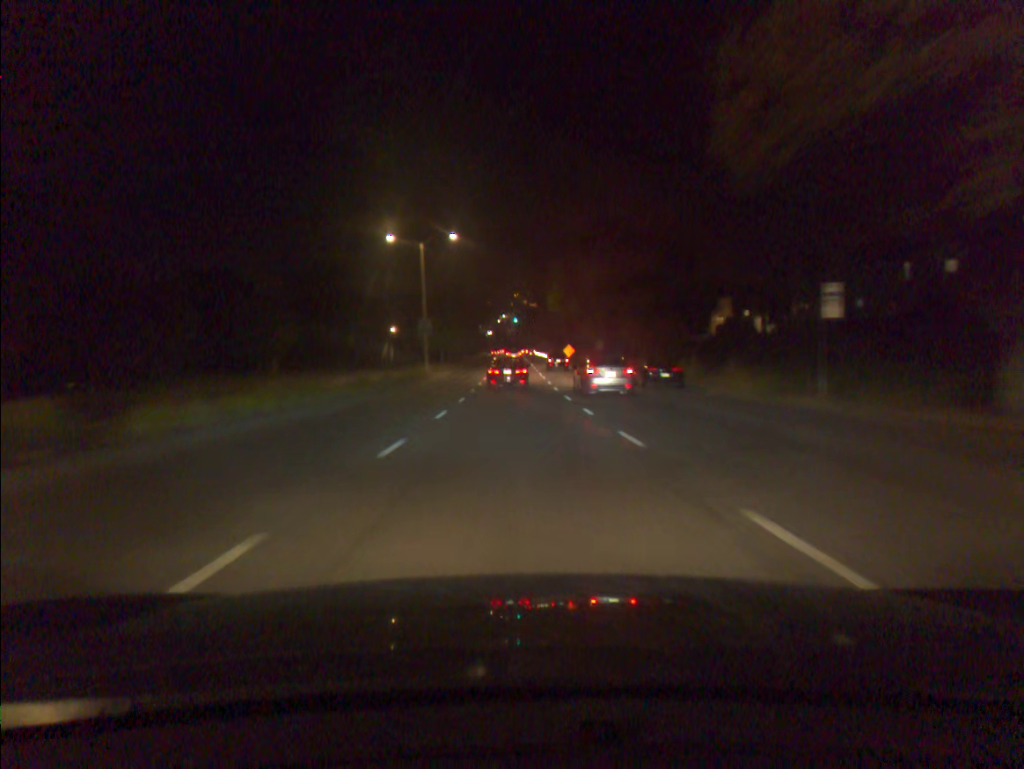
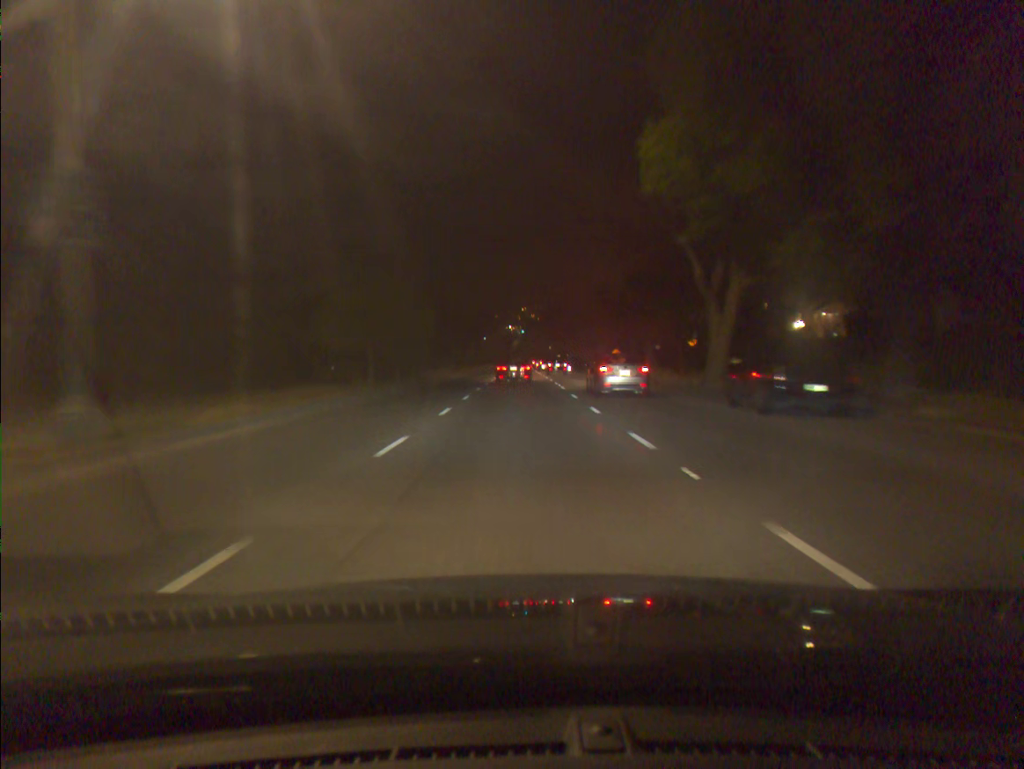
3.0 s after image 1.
(-0.3, +44.0) m; -1°
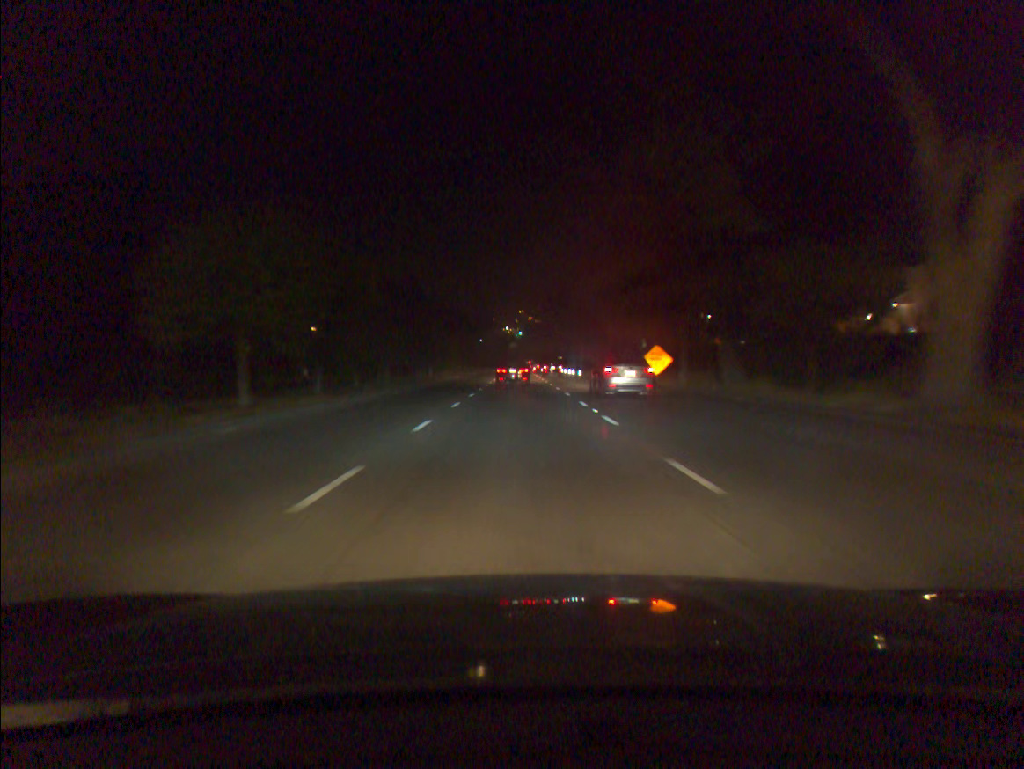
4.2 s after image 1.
(0.0, +18.3) m; 0°
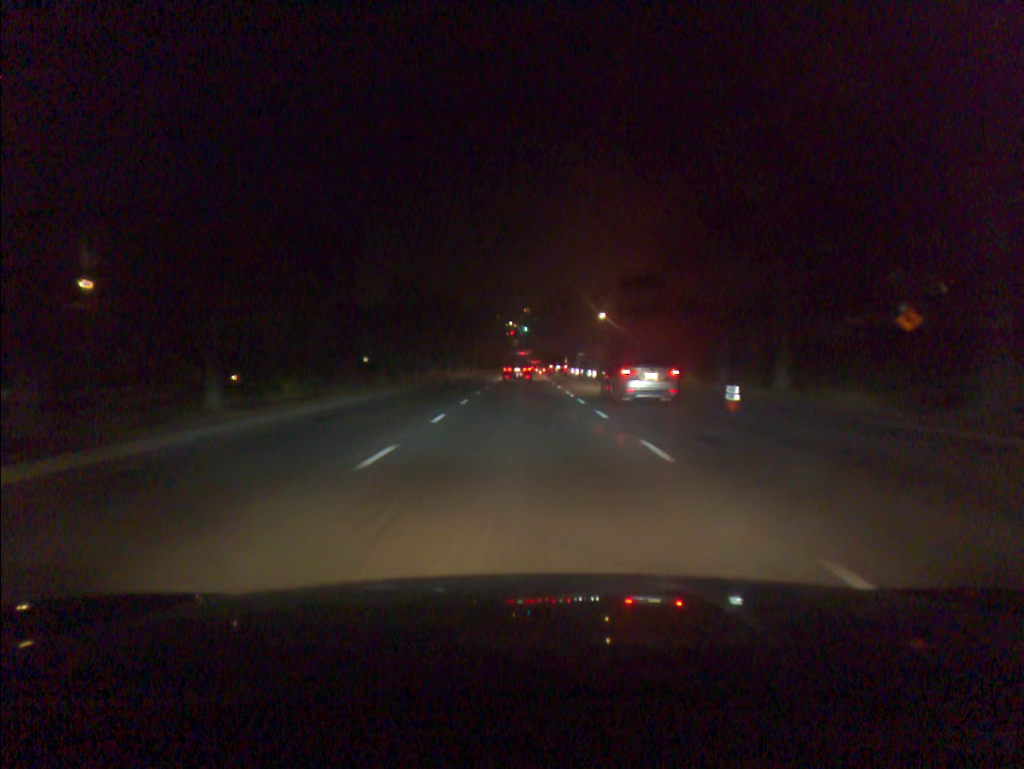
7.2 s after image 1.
(-0.1, +48.5) m; 0°
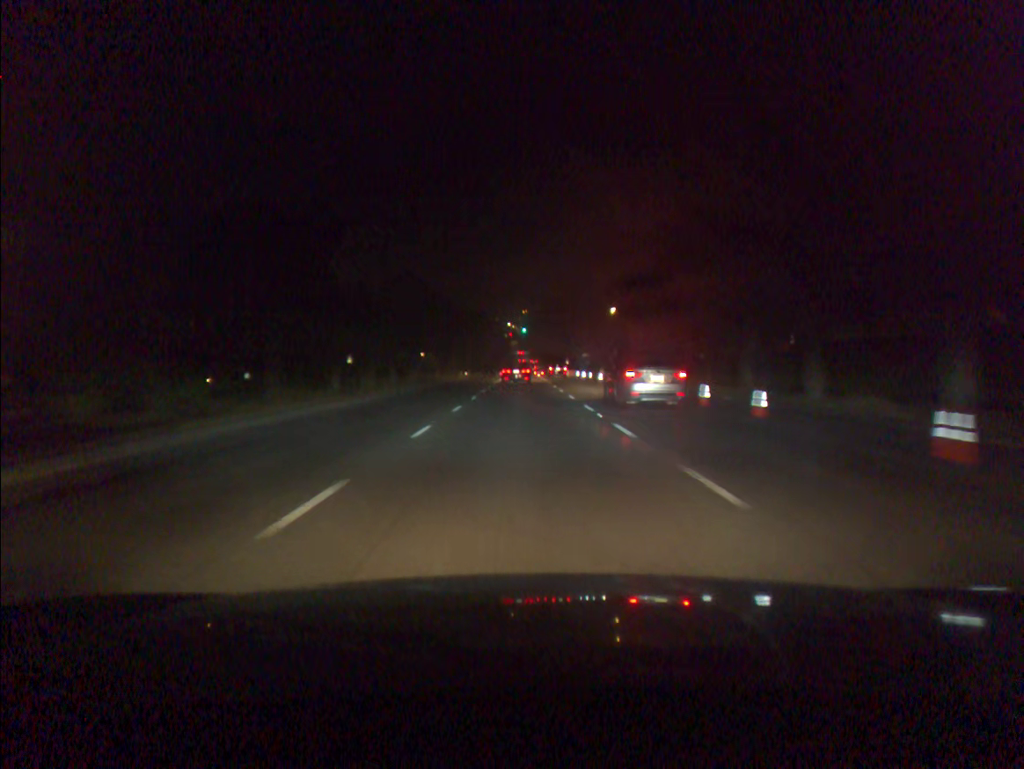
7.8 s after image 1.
(0.0, +10.2) m; 0°
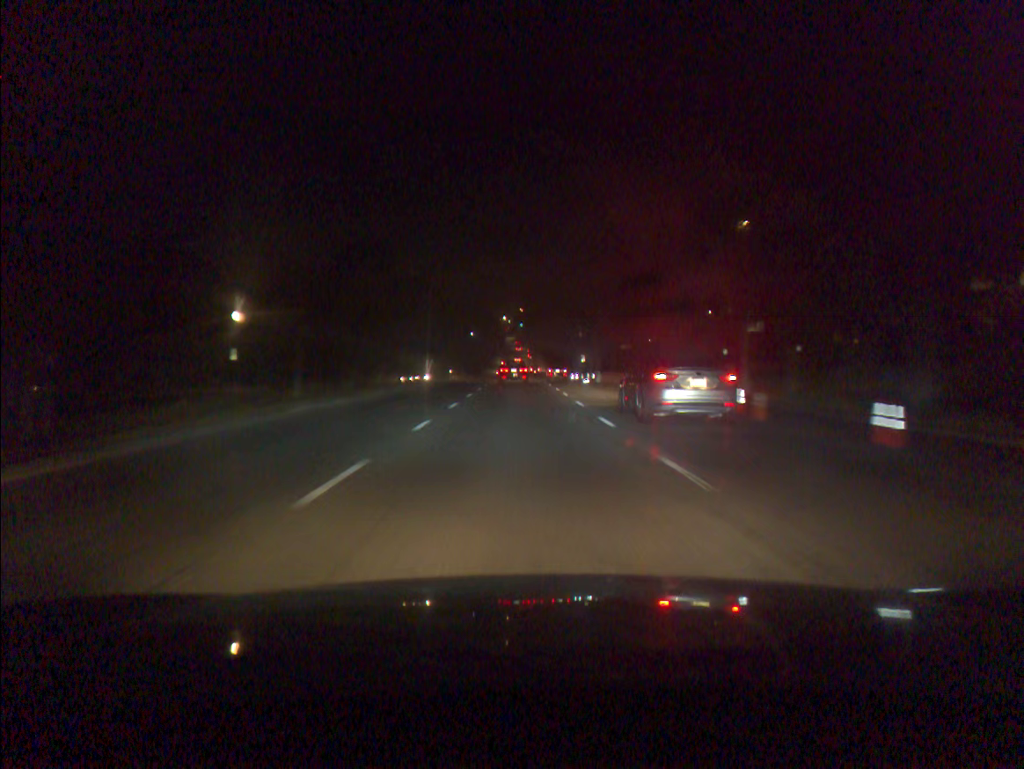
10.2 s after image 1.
(+0.2, +42.6) m; 0°
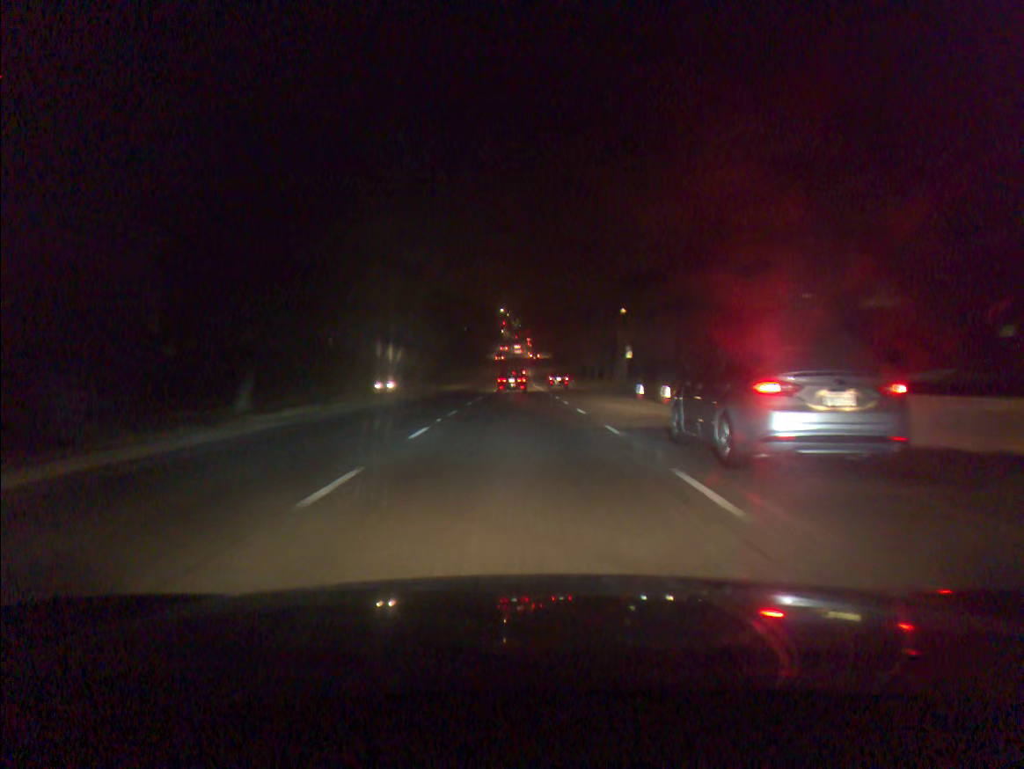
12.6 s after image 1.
(0.0, +44.1) m; 0°
